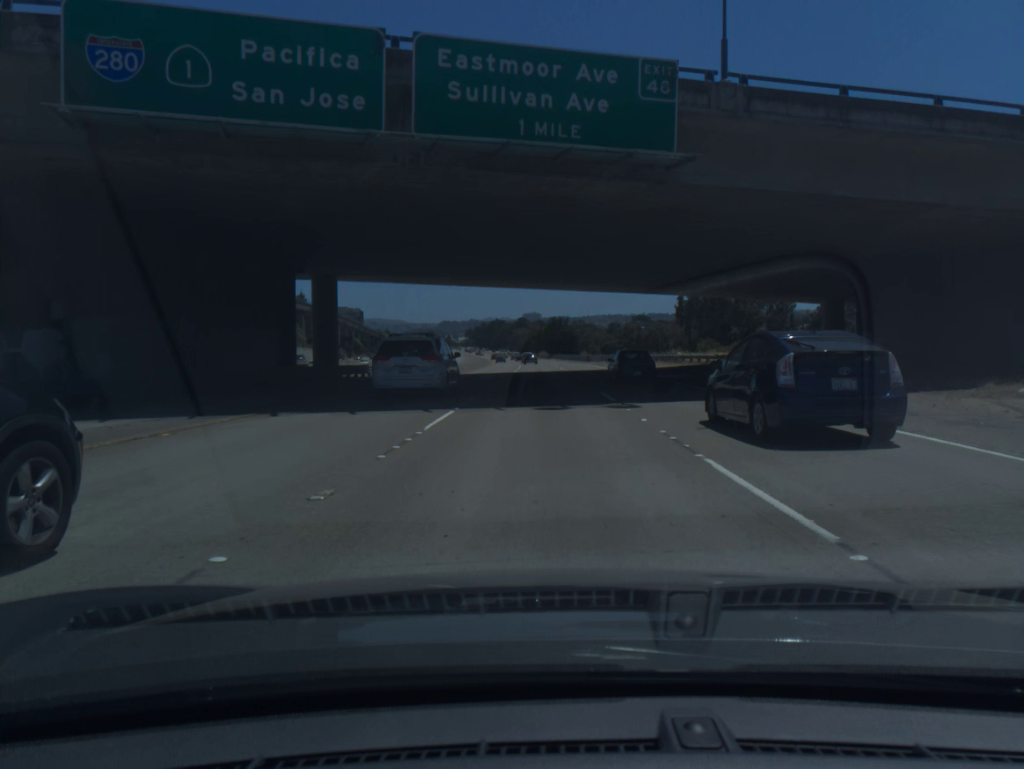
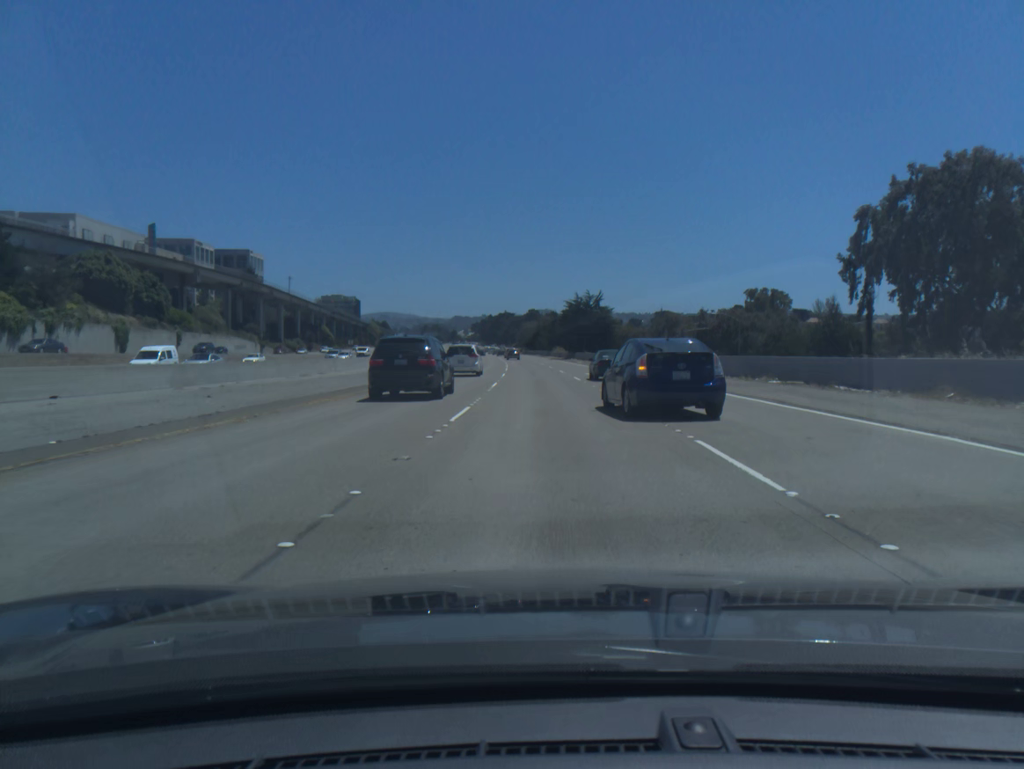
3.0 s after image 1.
(-0.4, +70.4) m; -1°
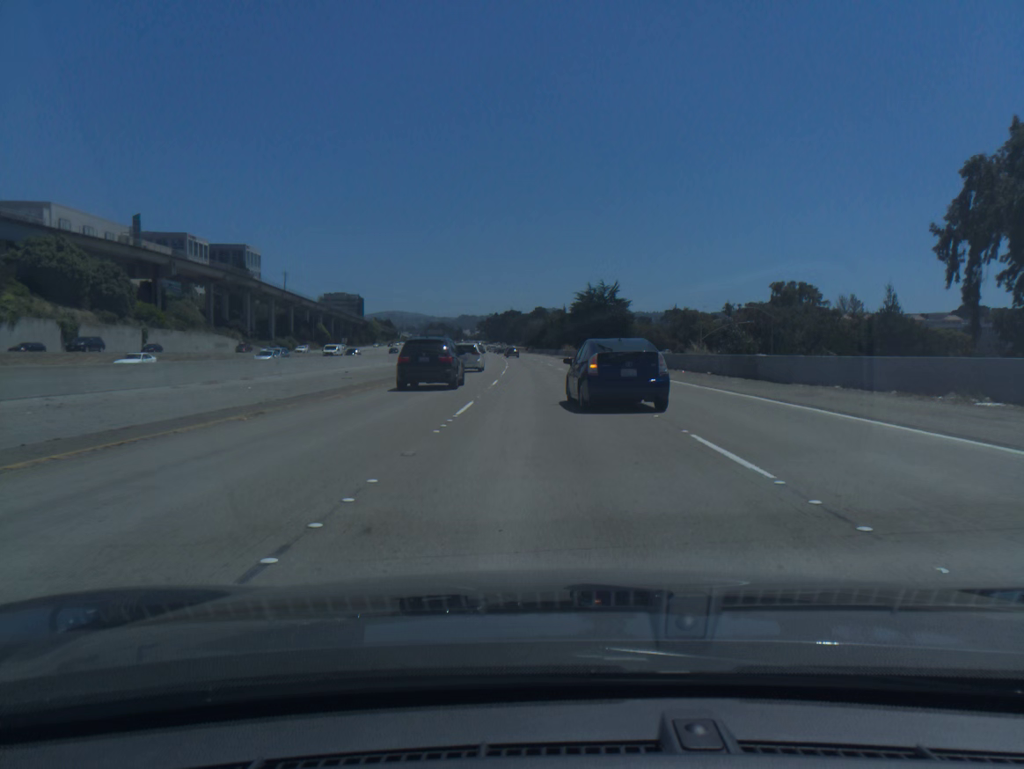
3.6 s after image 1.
(-0.1, +14.0) m; -1°
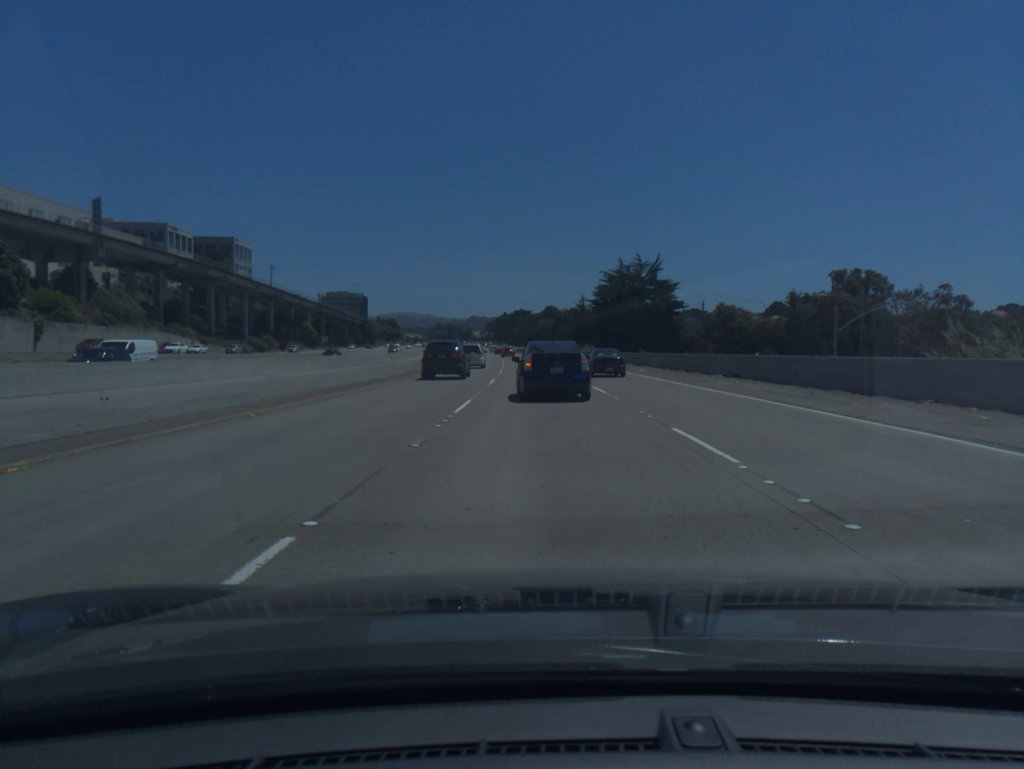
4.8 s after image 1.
(-0.2, +28.0) m; -1°
